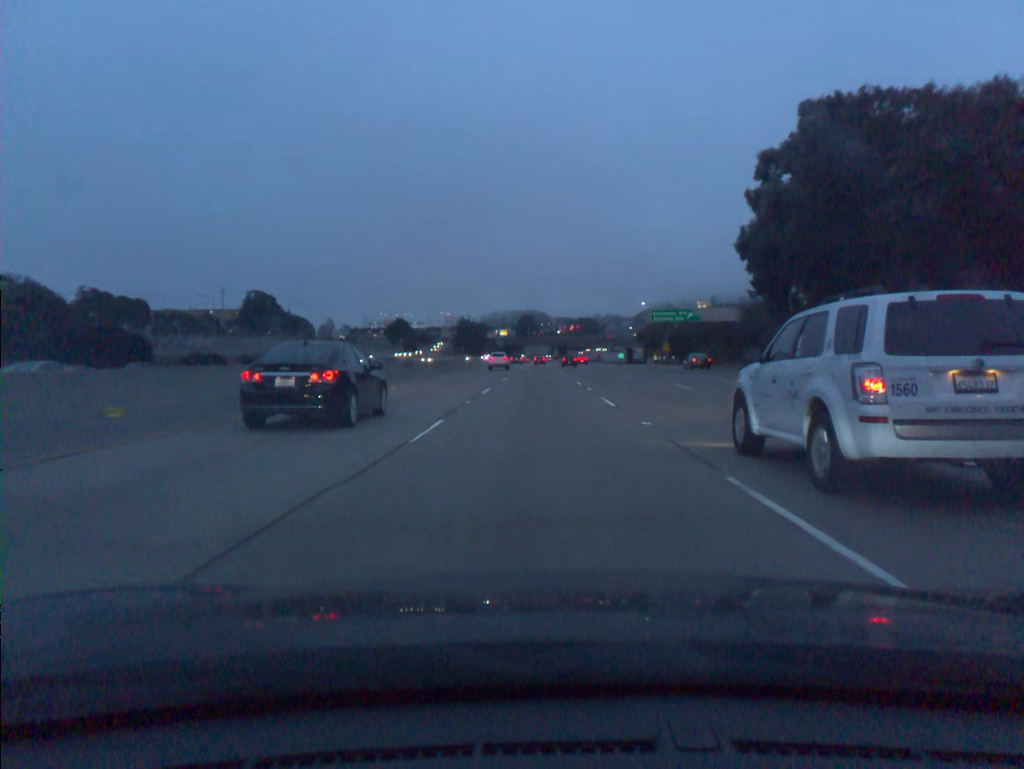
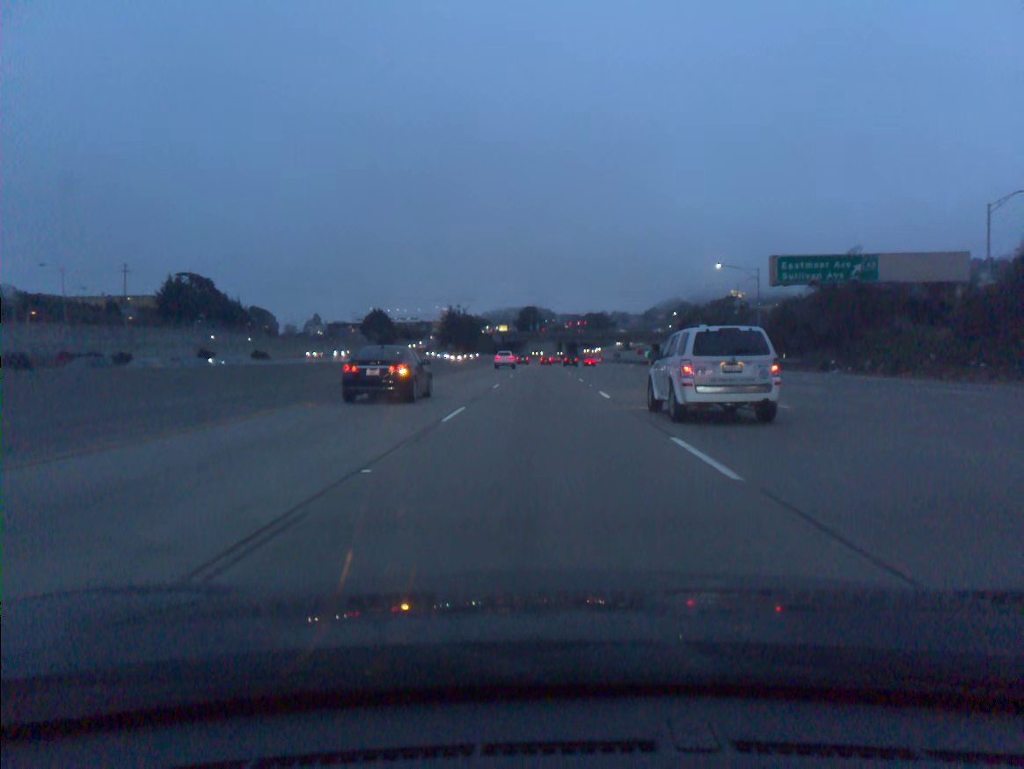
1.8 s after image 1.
(-0.2, +55.1) m; 0°
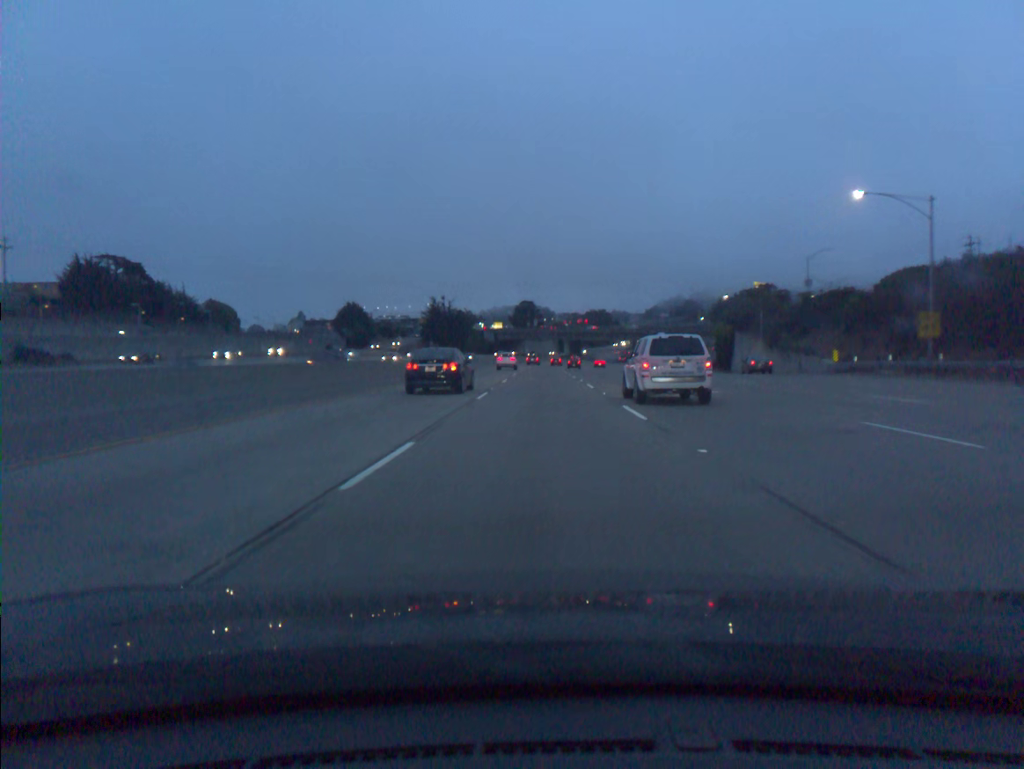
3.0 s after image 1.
(0.0, +36.7) m; 0°
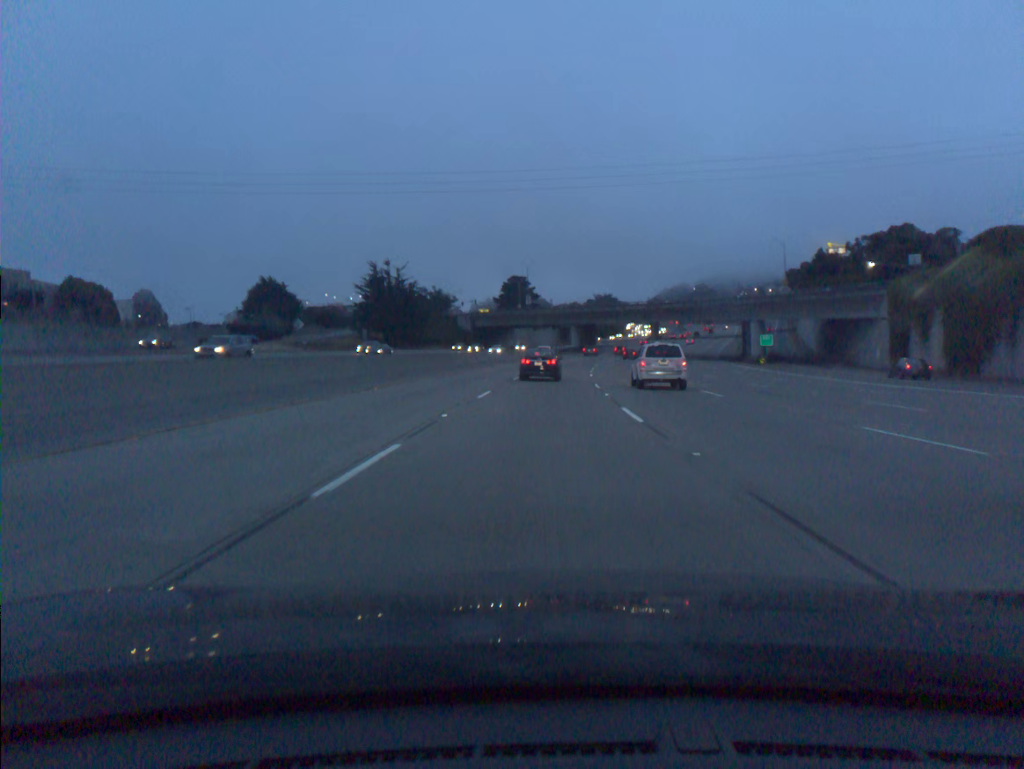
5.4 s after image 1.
(+0.2, +73.3) m; 0°
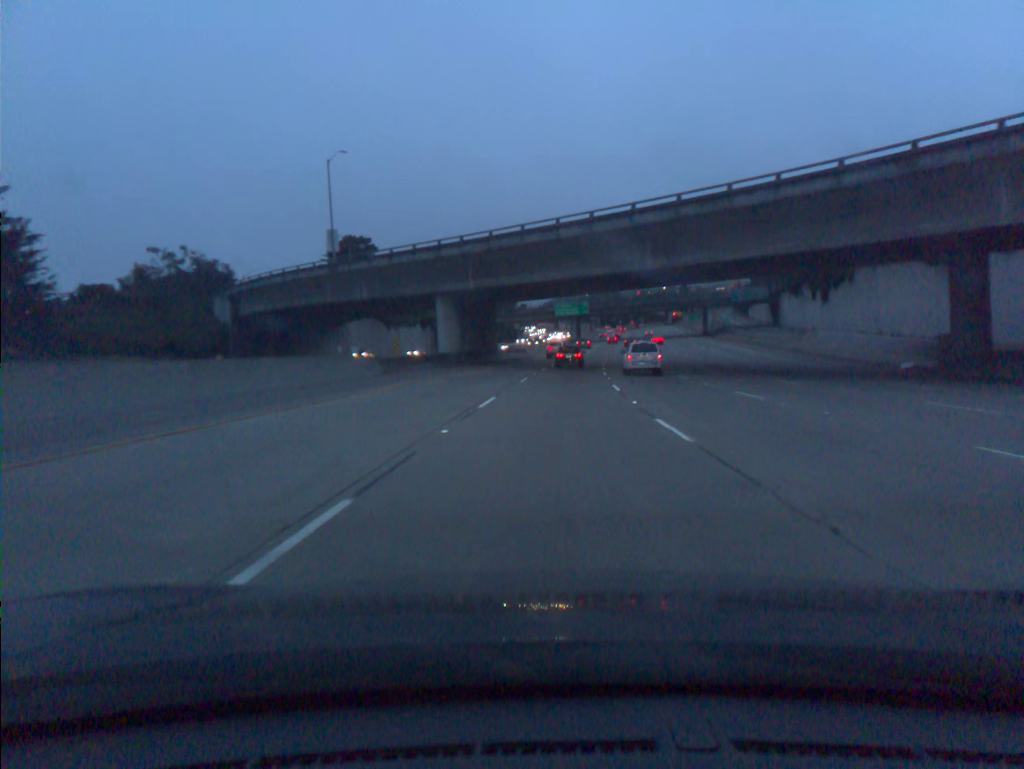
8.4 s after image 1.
(+5.1, +91.4) m; +8°
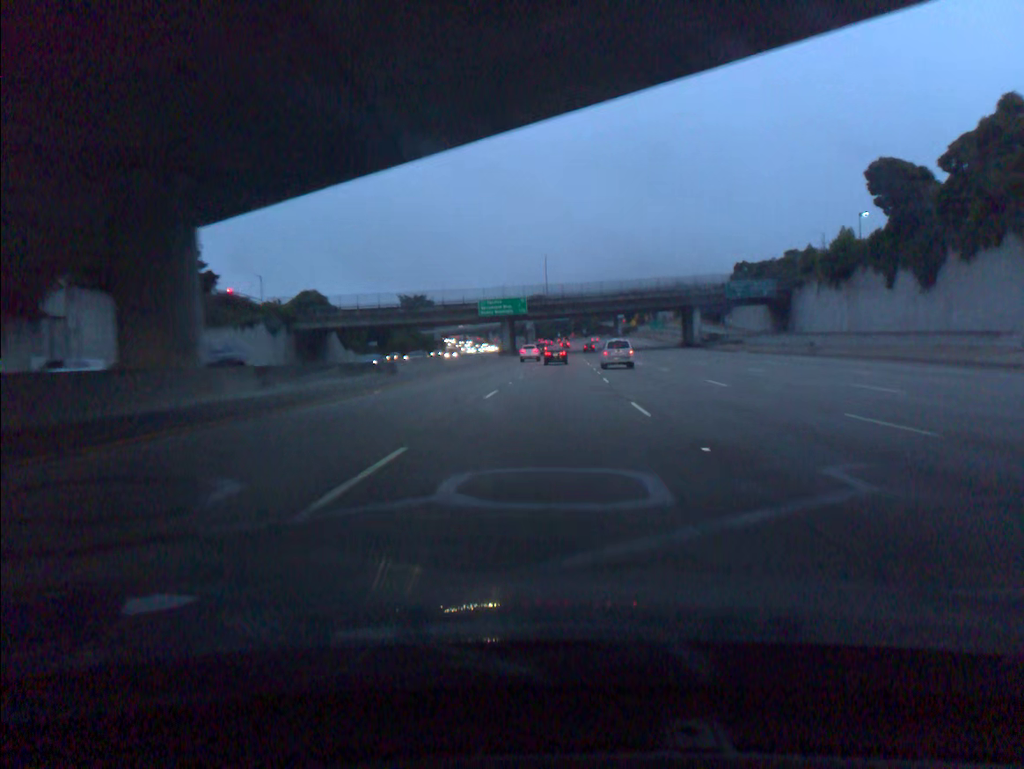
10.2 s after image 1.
(+2.5, +54.7) m; +5°
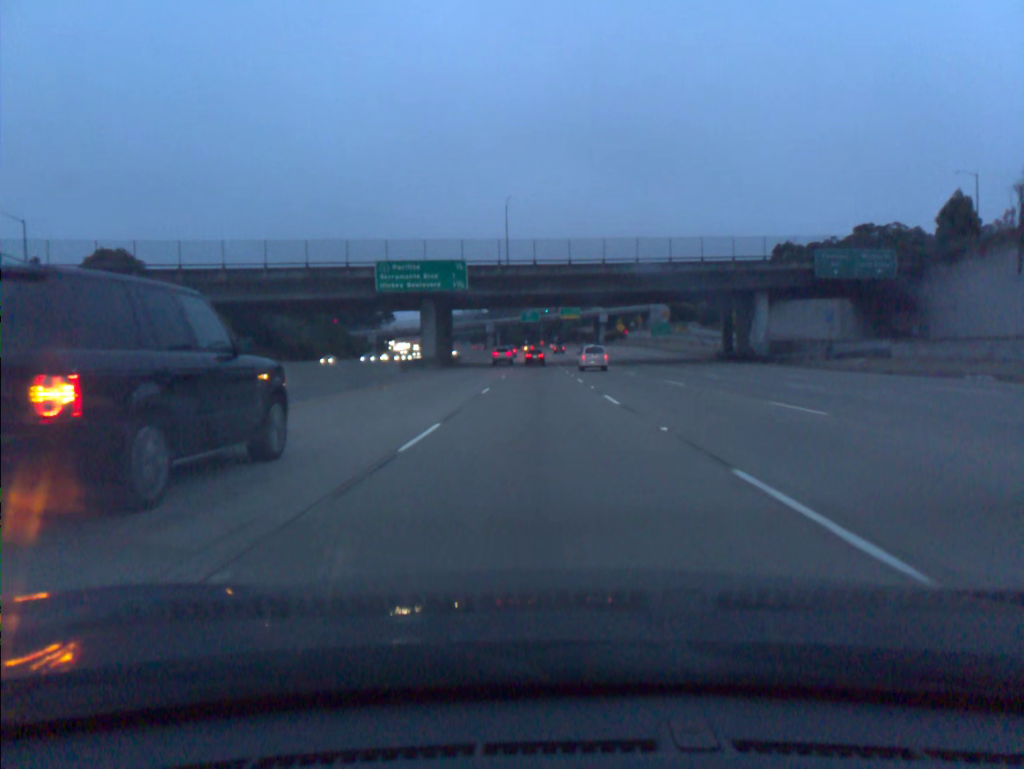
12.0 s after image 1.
(+1.5, +54.3) m; +3°
